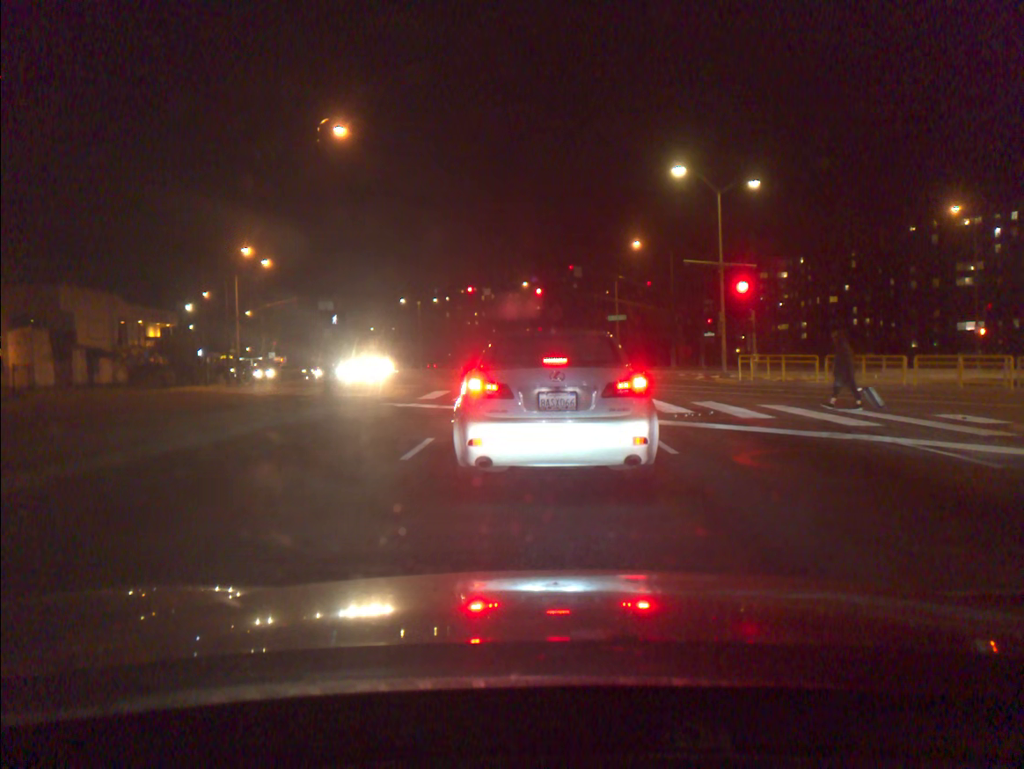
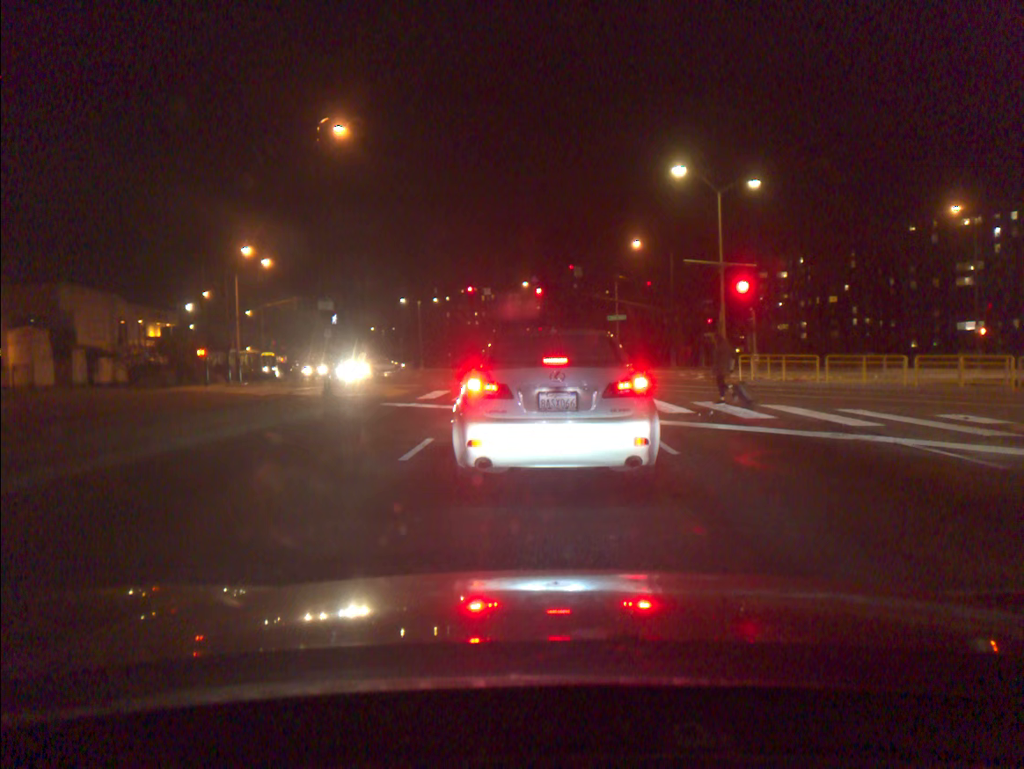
(0.0, +0.1) m; 0°
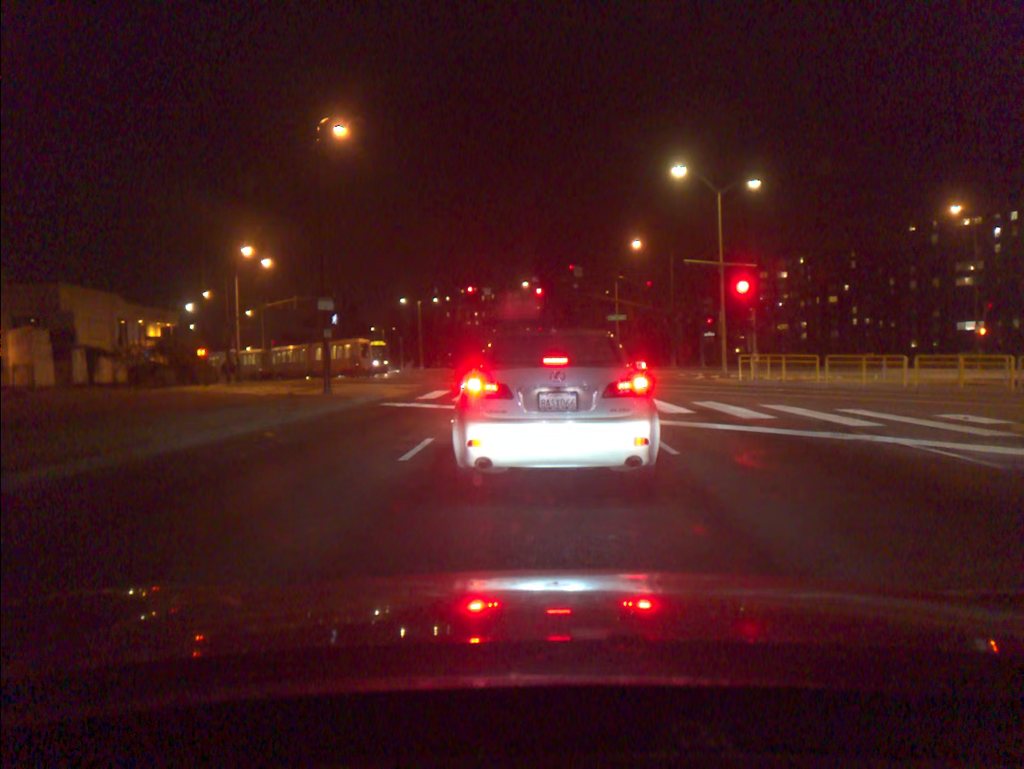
(0.0, 0.0) m; 0°
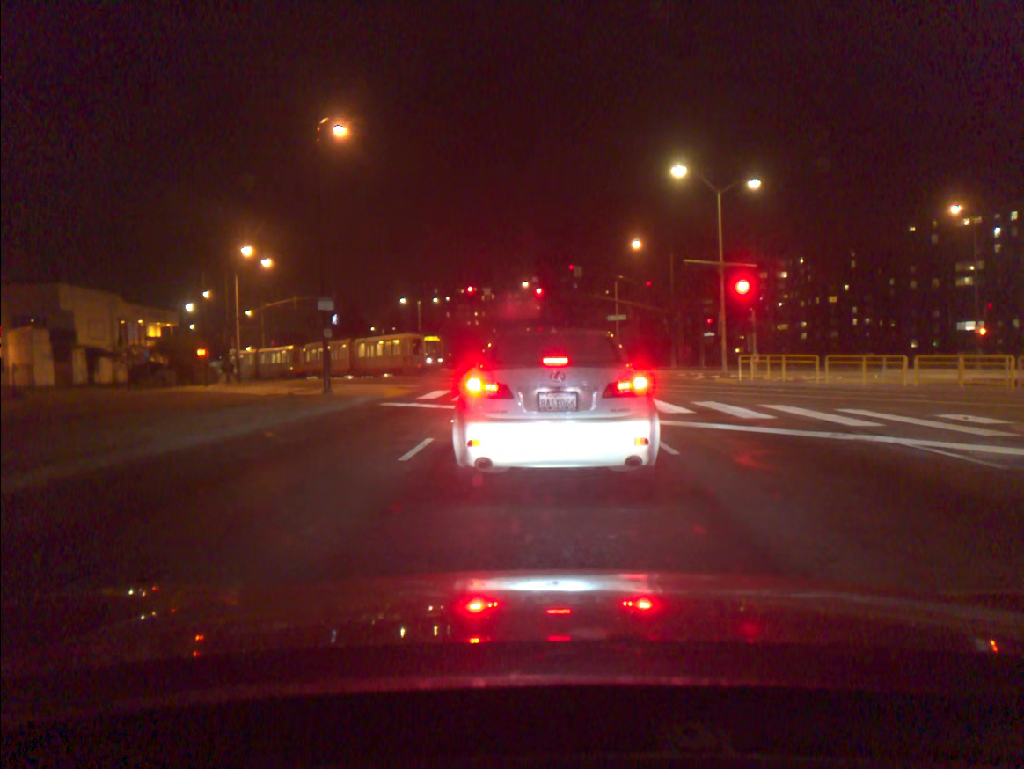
(0.0, 0.0) m; 0°
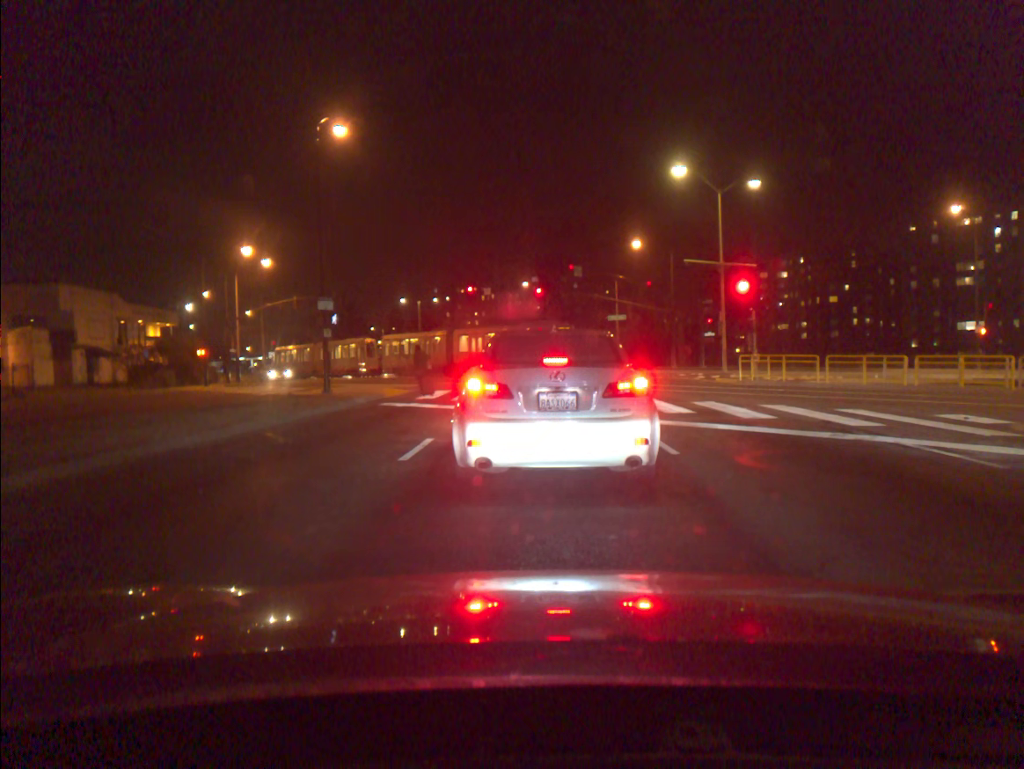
(0.0, 0.0) m; 0°
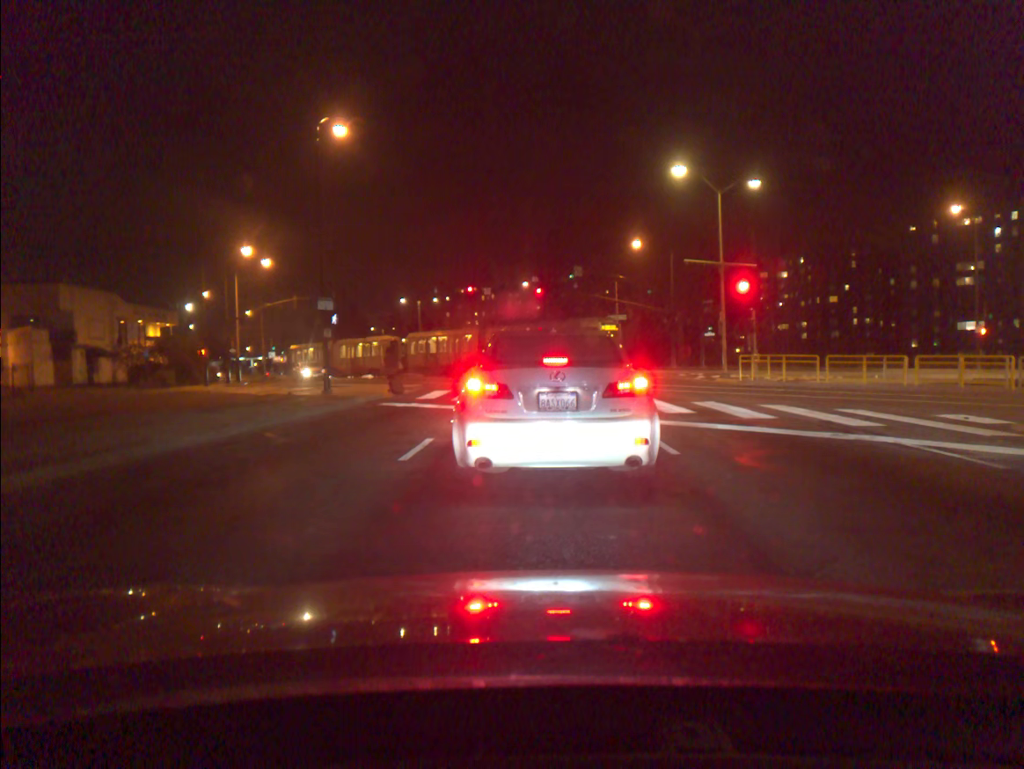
(0.0, 0.0) m; 0°
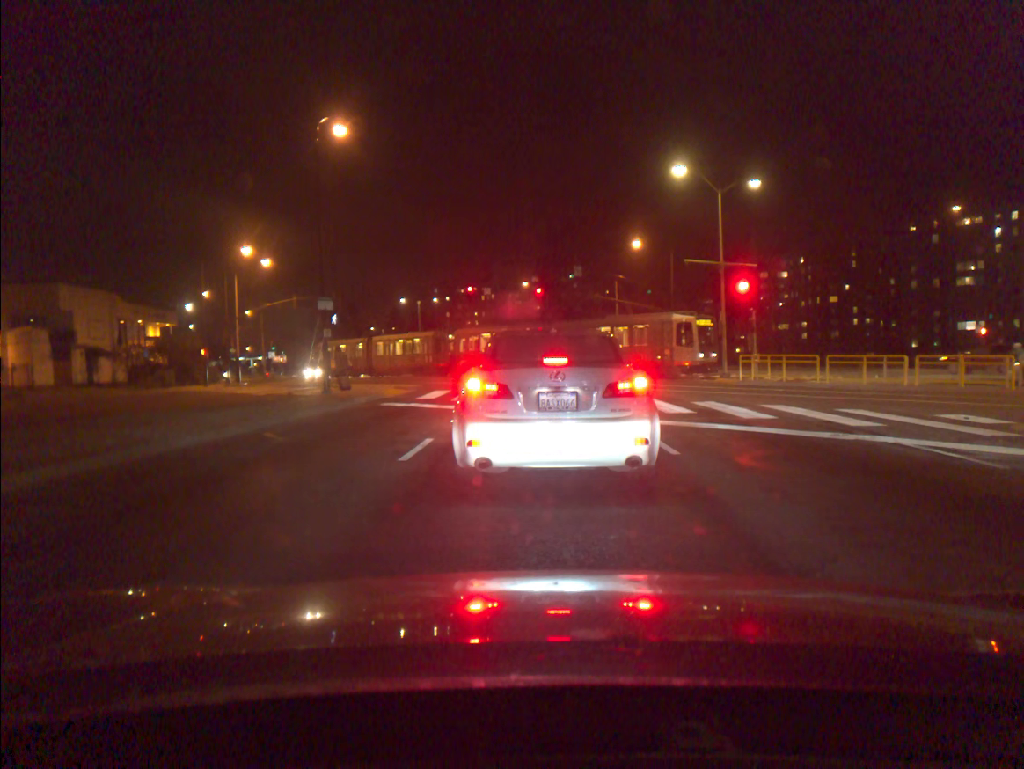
(0.0, 0.0) m; 0°
